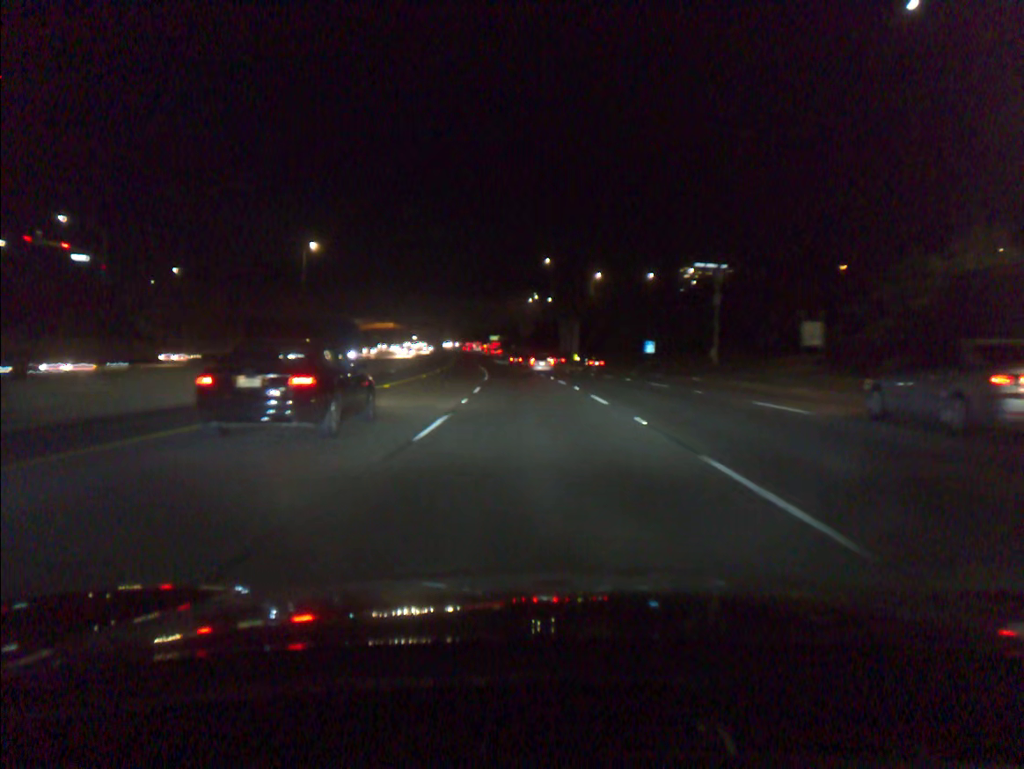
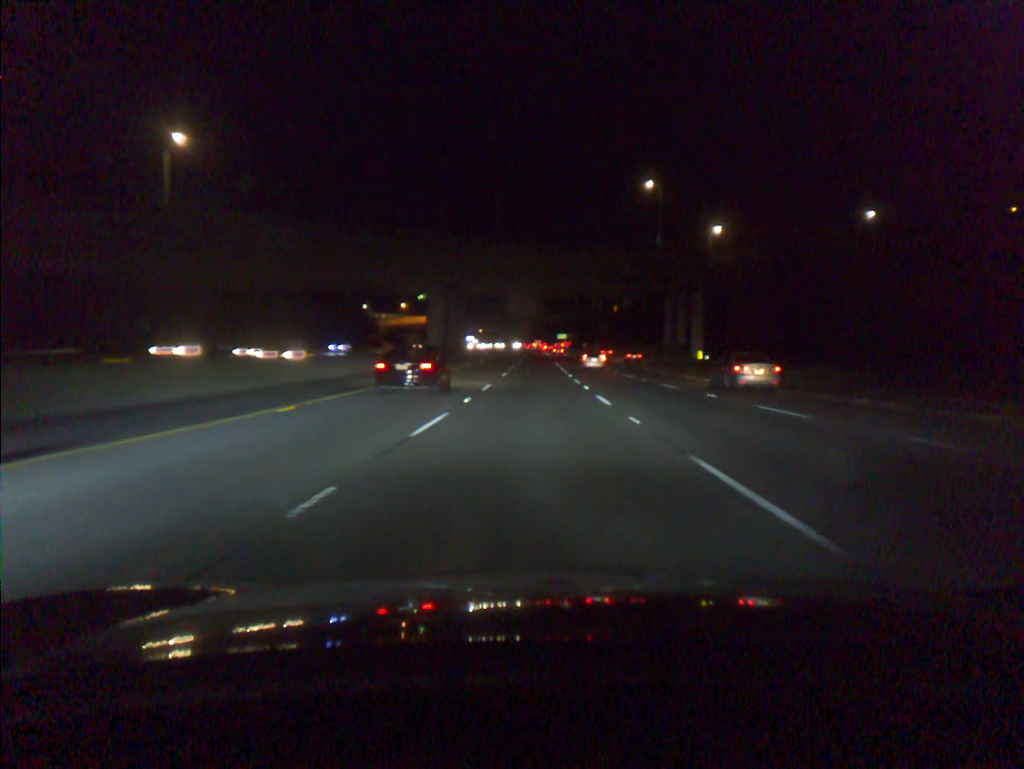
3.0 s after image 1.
(-3.2, +72.5) m; -5°
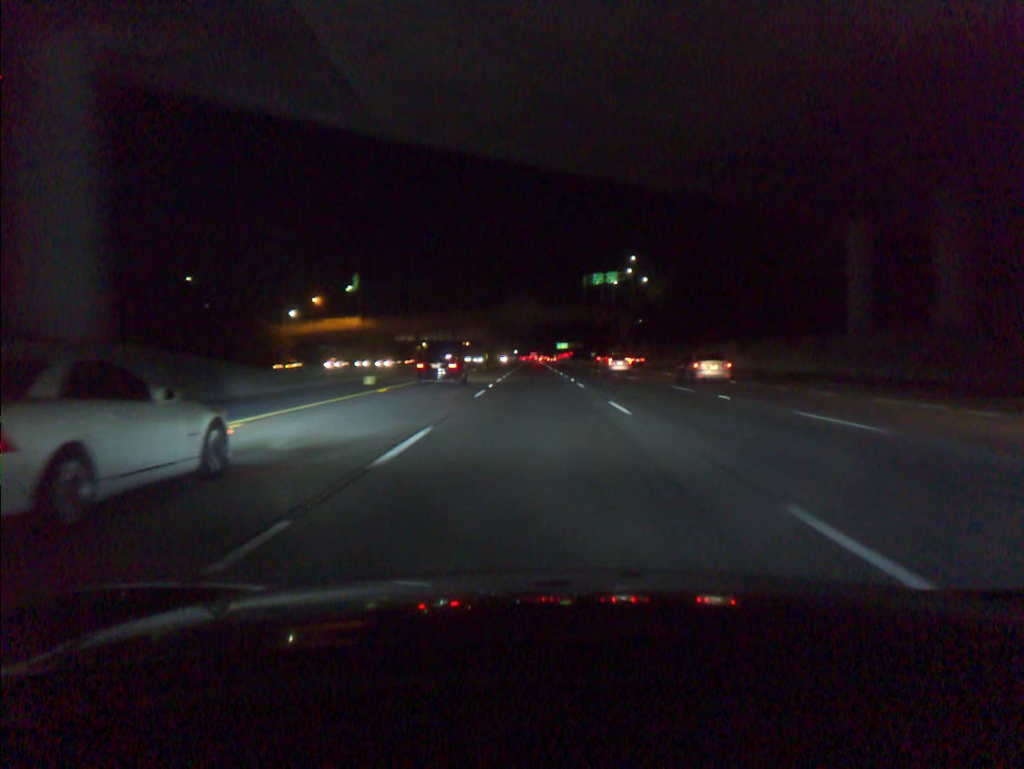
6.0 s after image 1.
(-0.3, +76.2) m; 0°
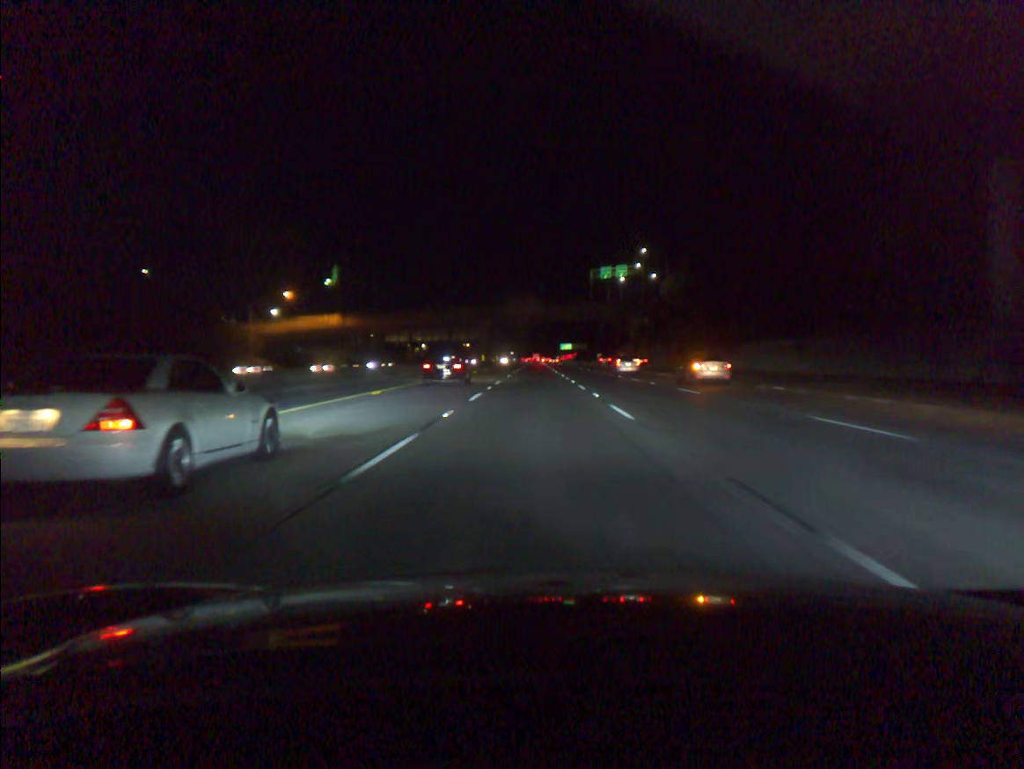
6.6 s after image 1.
(0.0, +15.6) m; 0°
